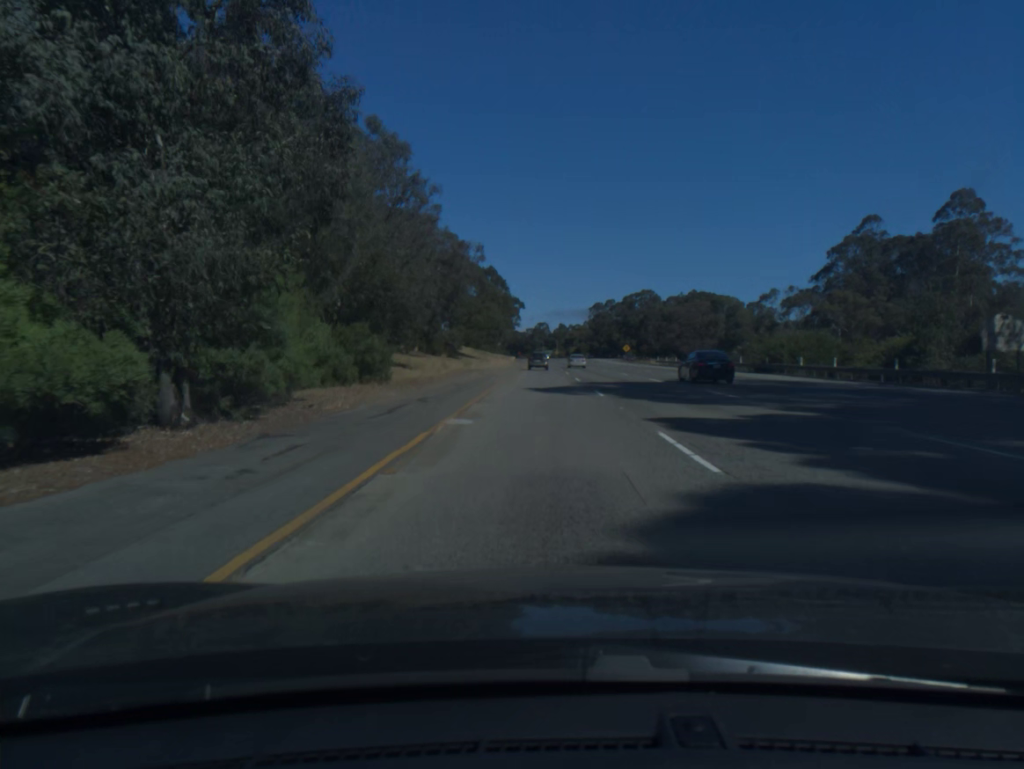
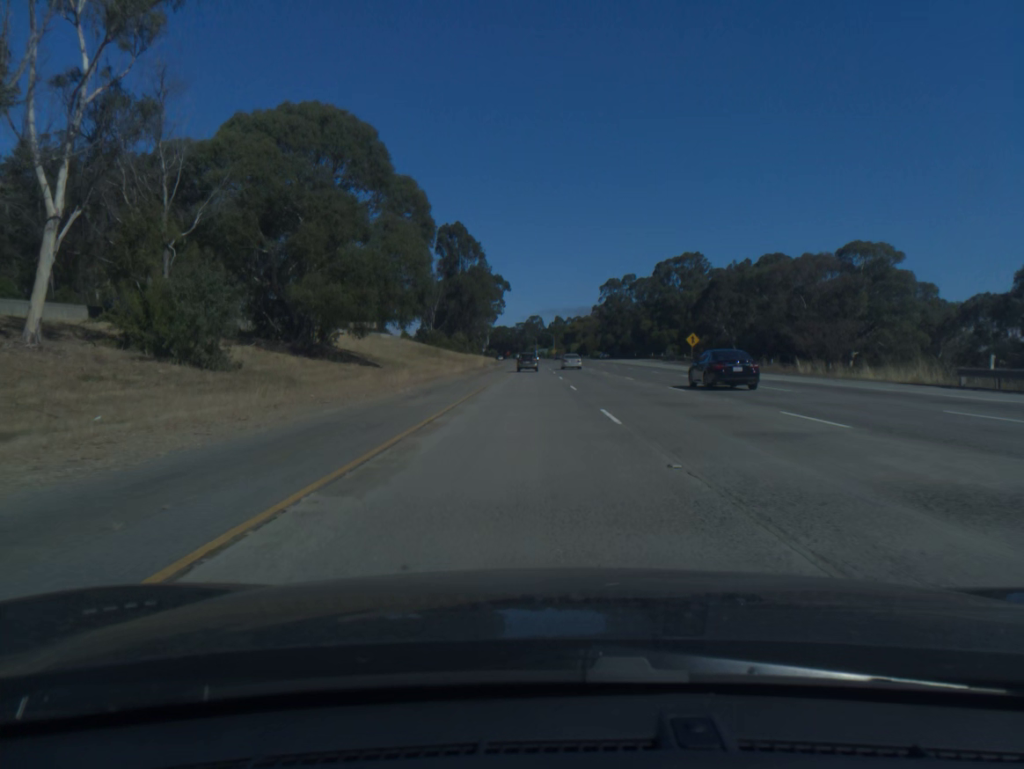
(0.0, +82.6) m; 0°
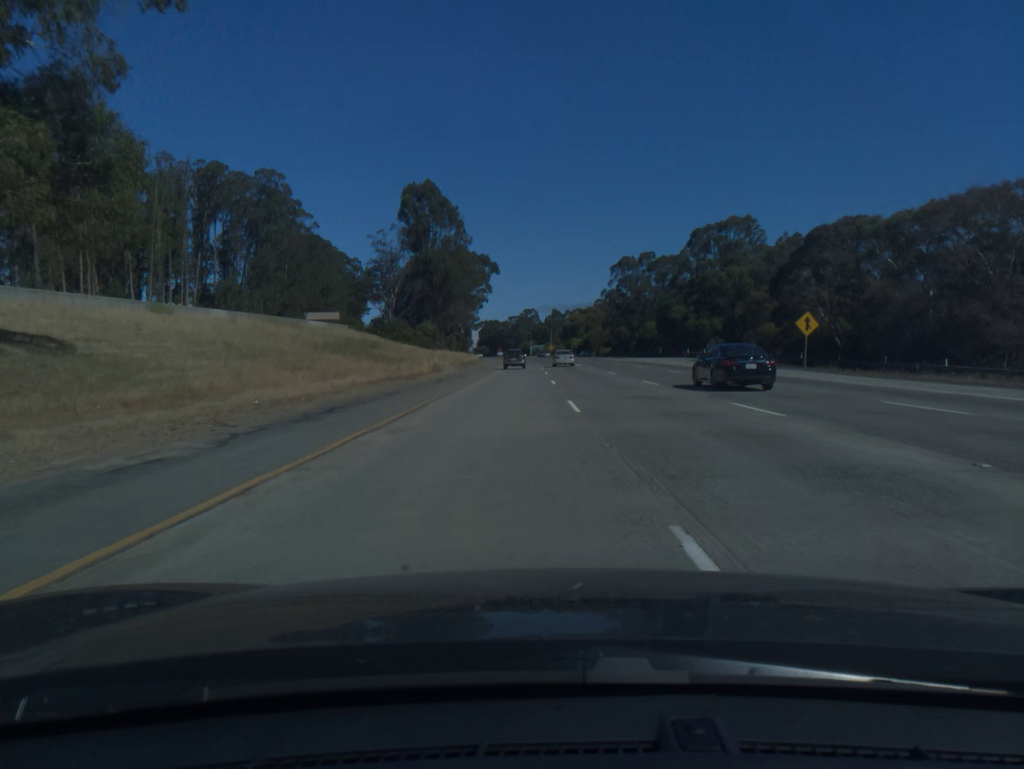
(+0.1, +42.3) m; 0°
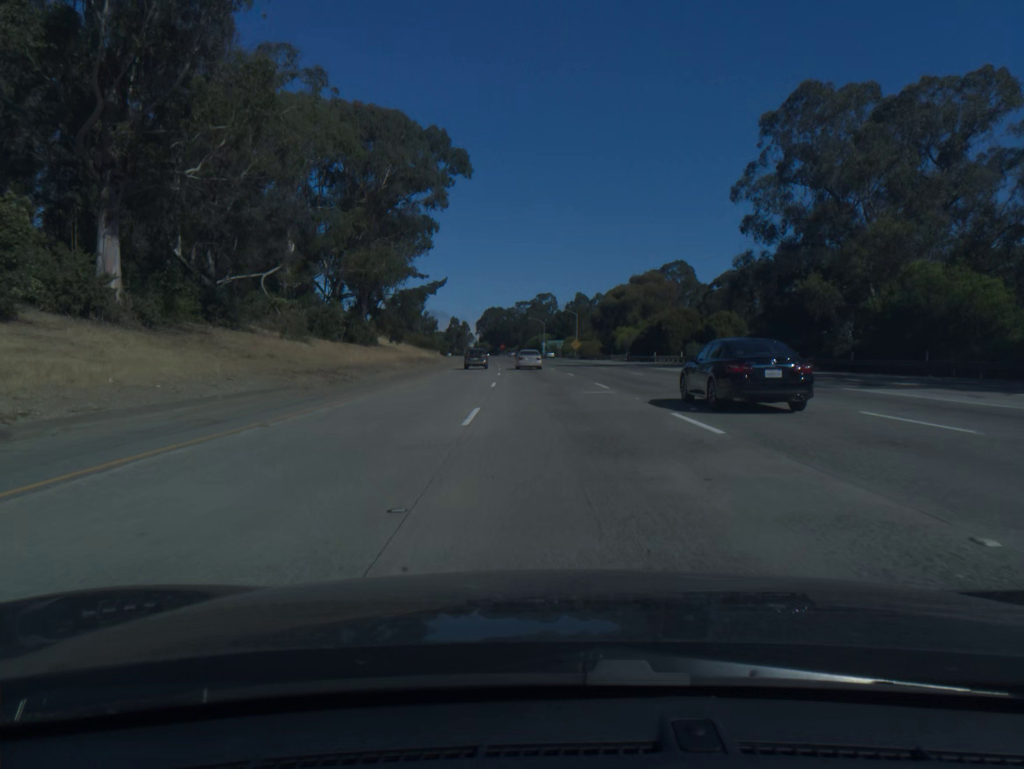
(-0.1, +105.7) m; -1°
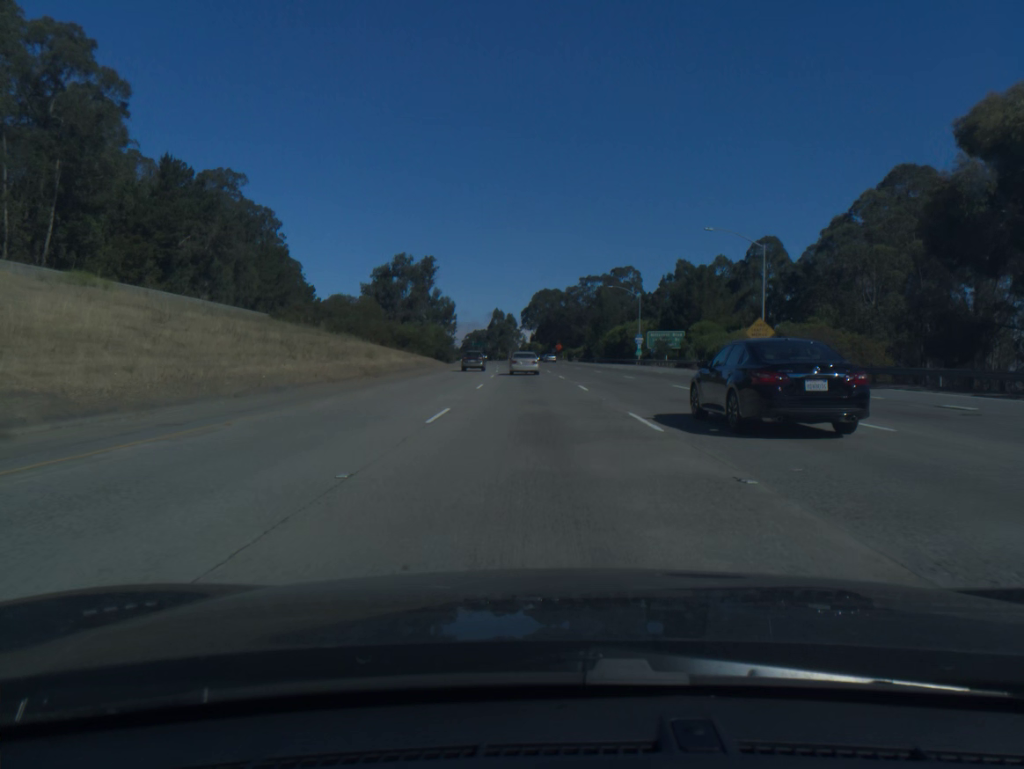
(-4.1, +101.5) m; -4°
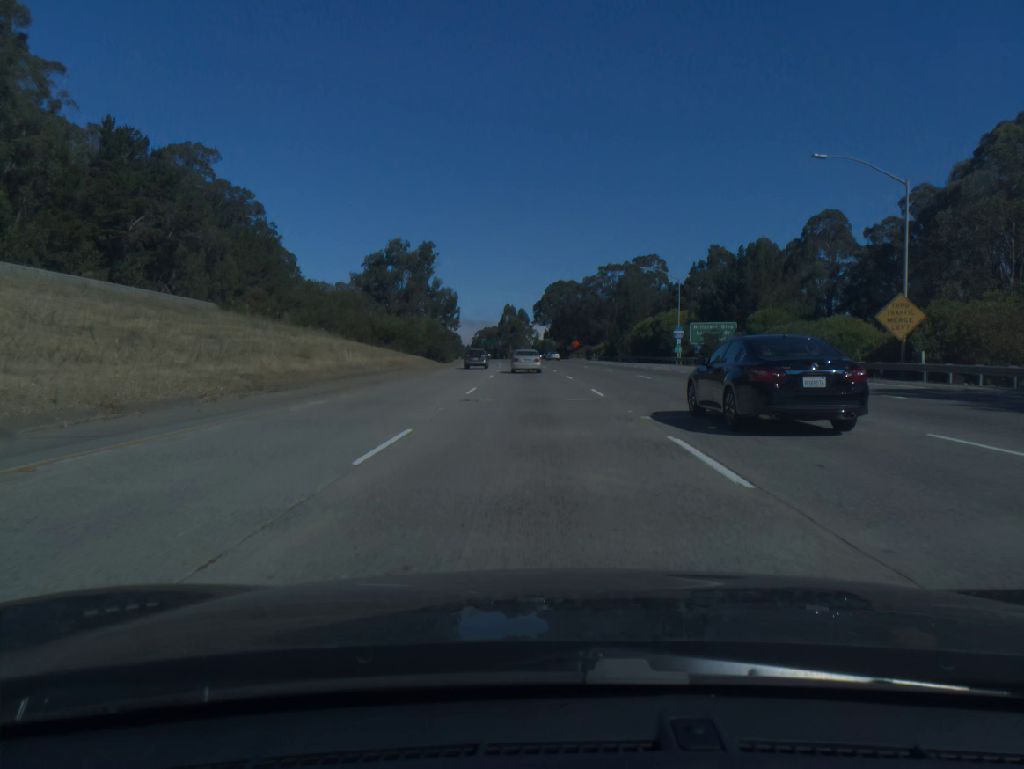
(-0.1, +19.9) m; -1°
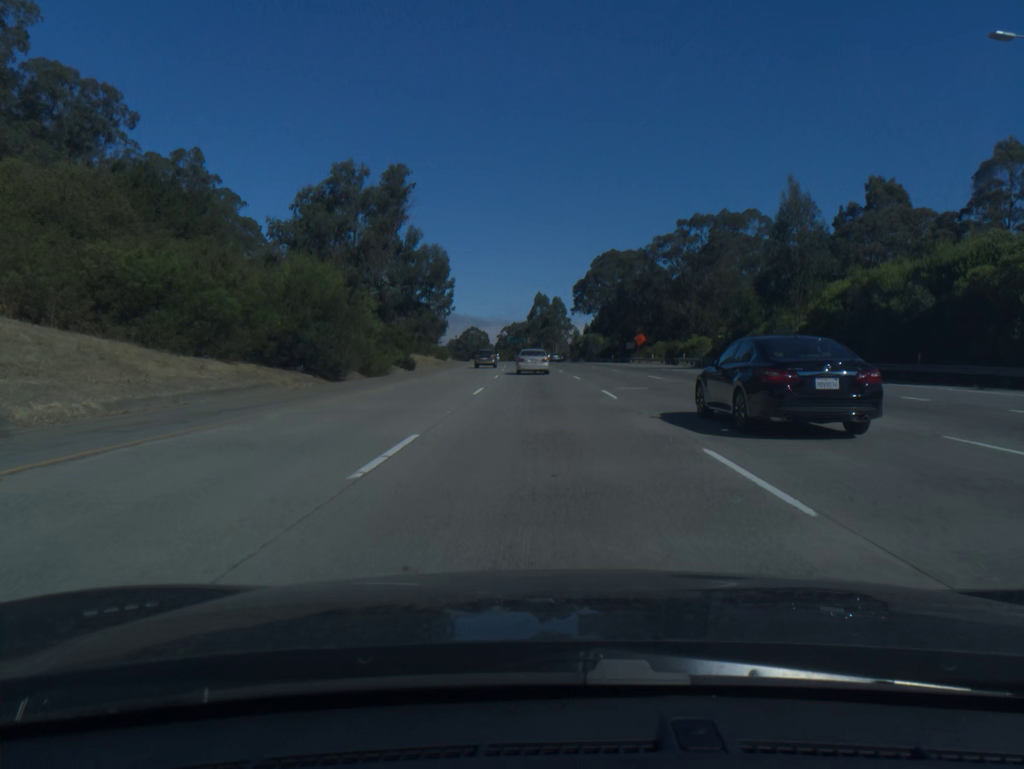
(-1.5, +59.5) m; -3°
